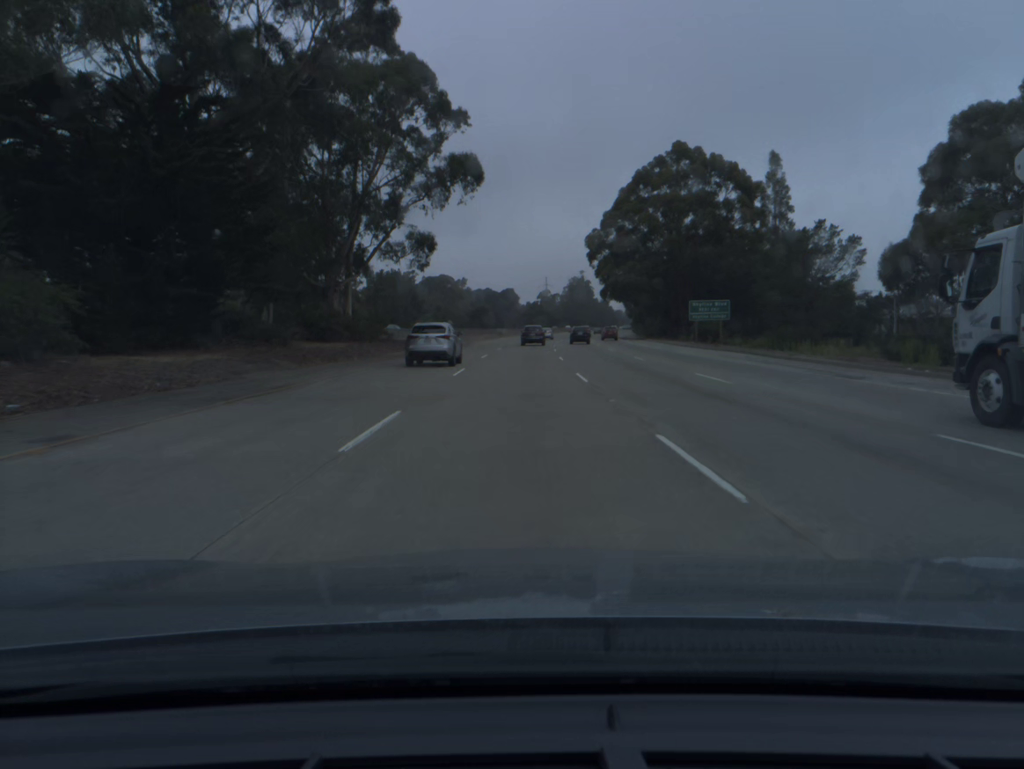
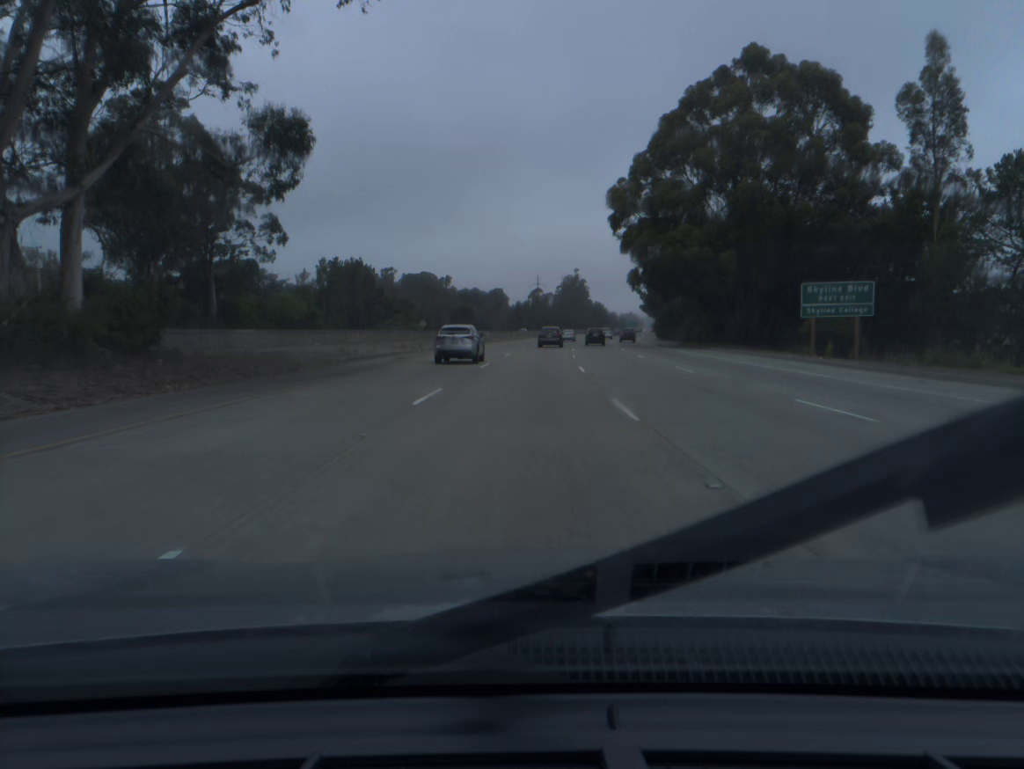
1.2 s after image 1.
(+0.1, +38.1) m; +1°
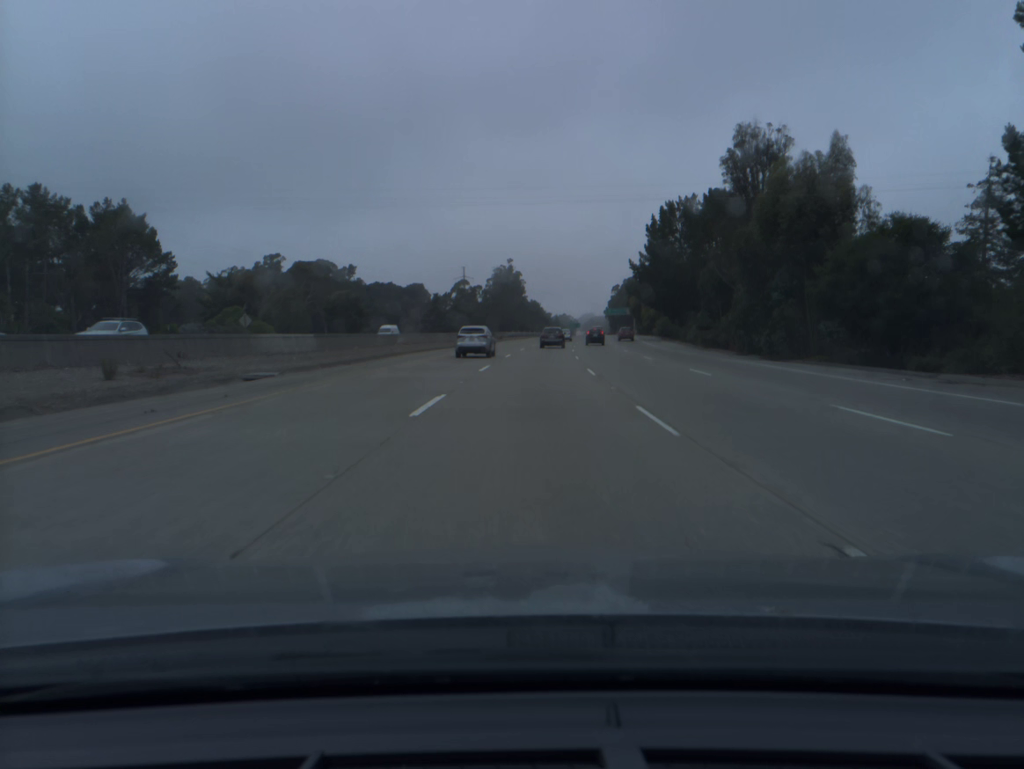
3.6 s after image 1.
(+2.9, +75.4) m; +5°
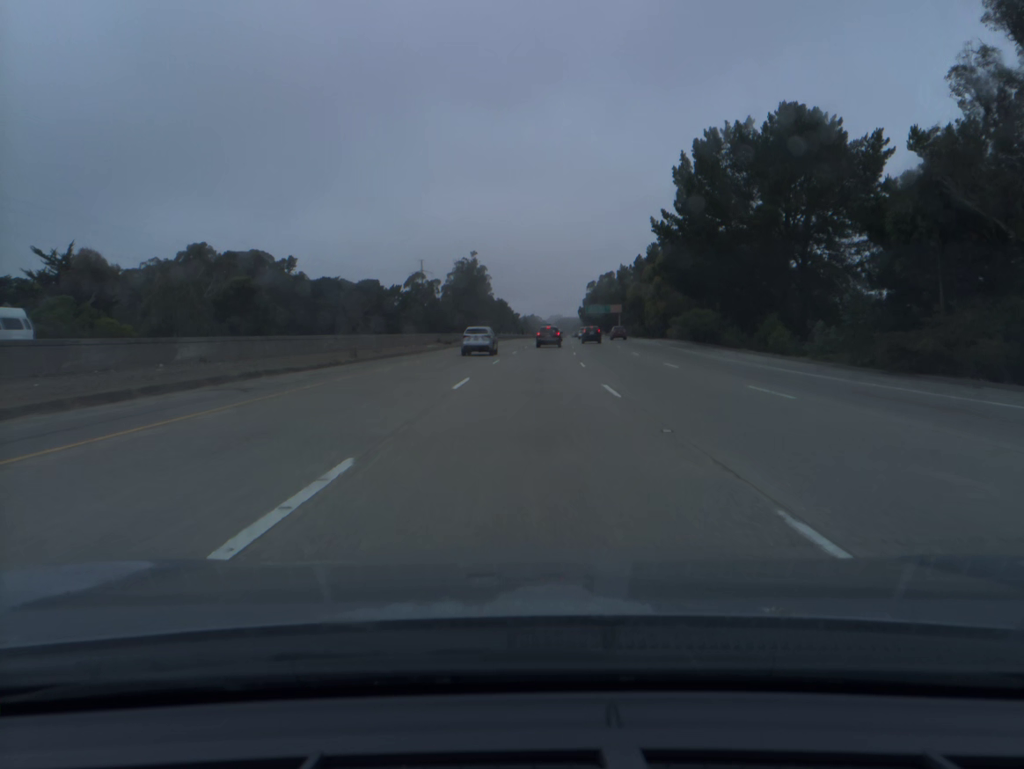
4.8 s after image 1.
(+0.8, +37.4) m; +2°
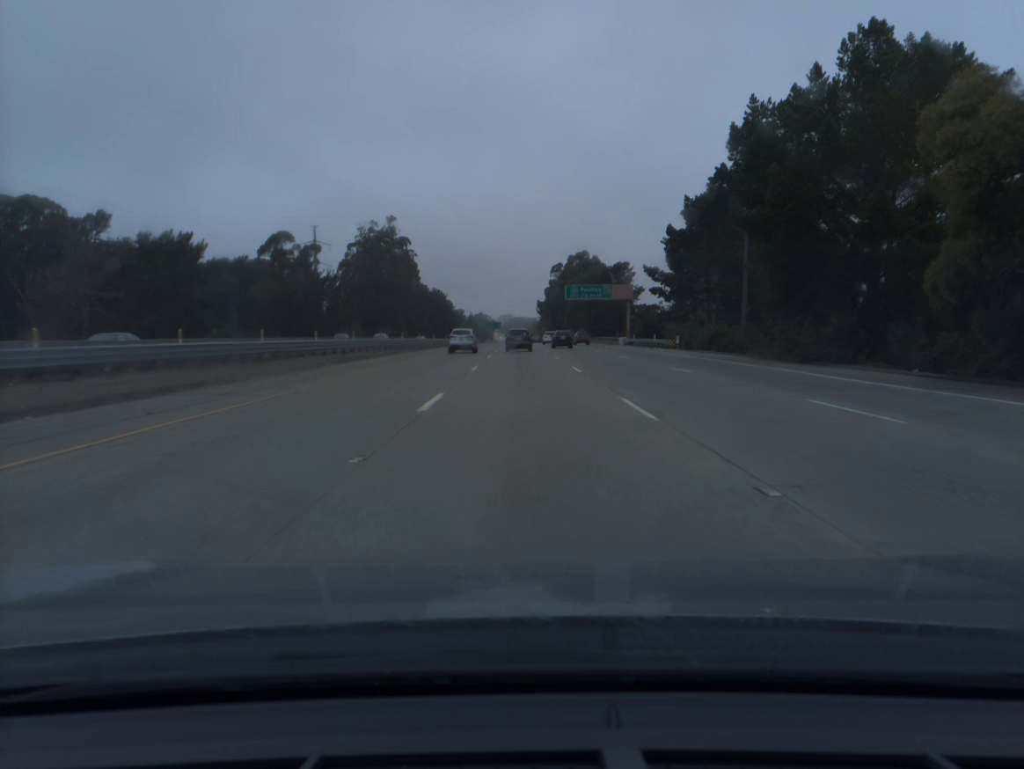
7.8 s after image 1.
(+3.8, +92.9) m; +4°
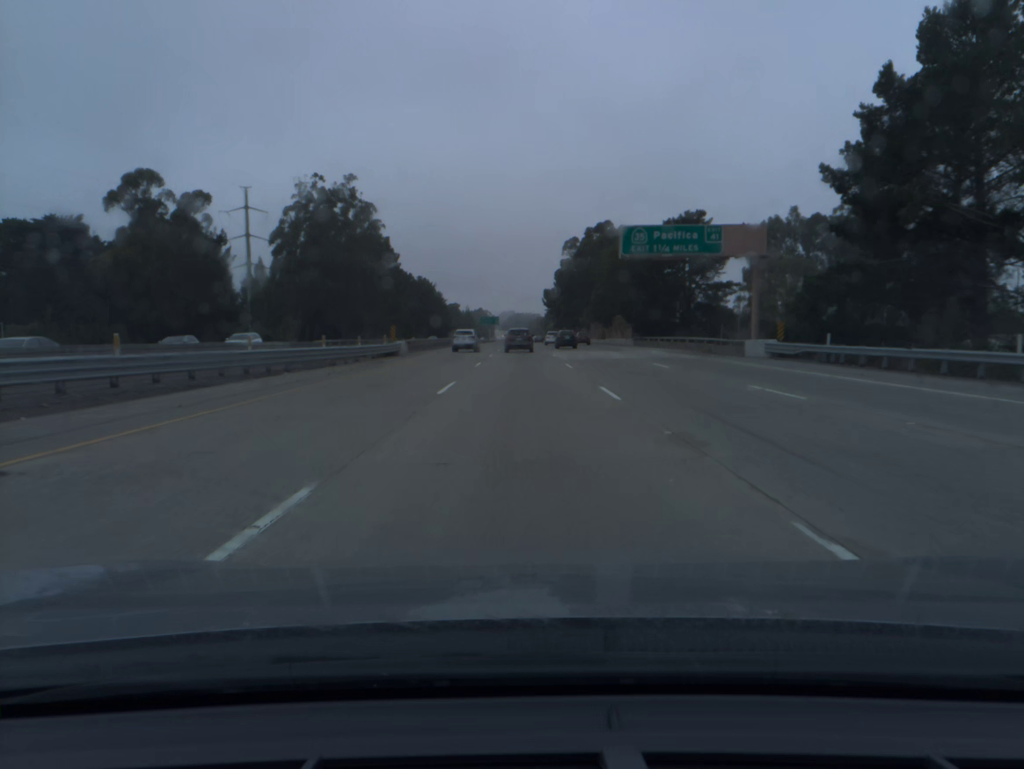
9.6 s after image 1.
(-0.1, +54.7) m; 0°
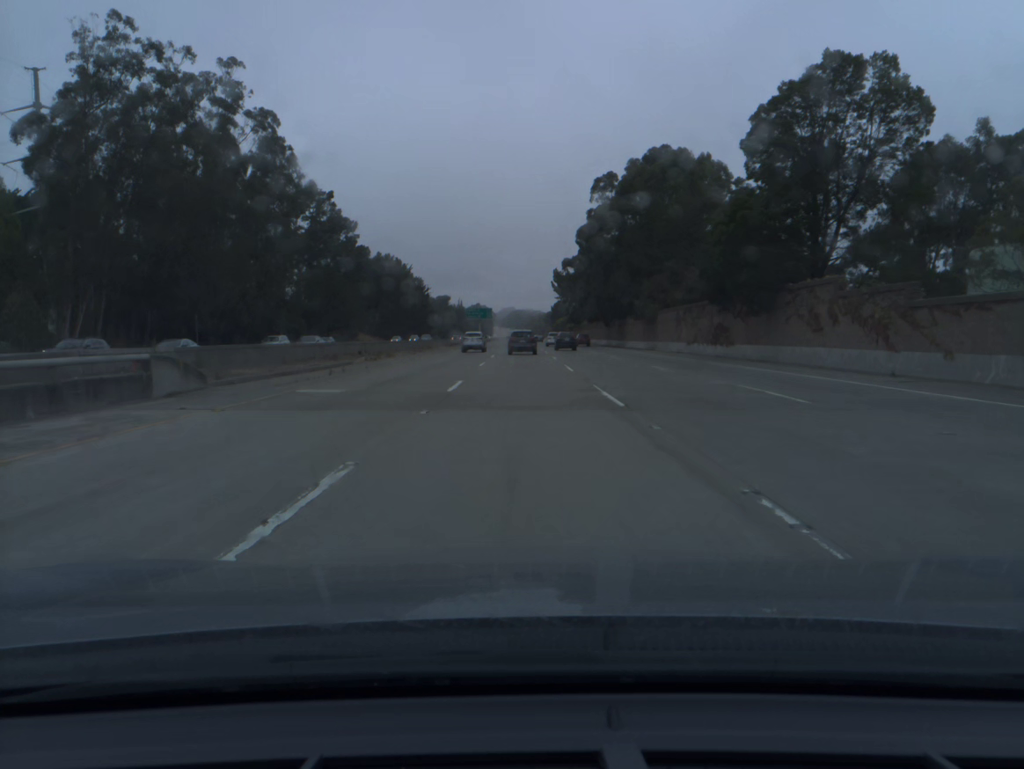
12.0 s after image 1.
(-0.1, +71.8) m; 0°
